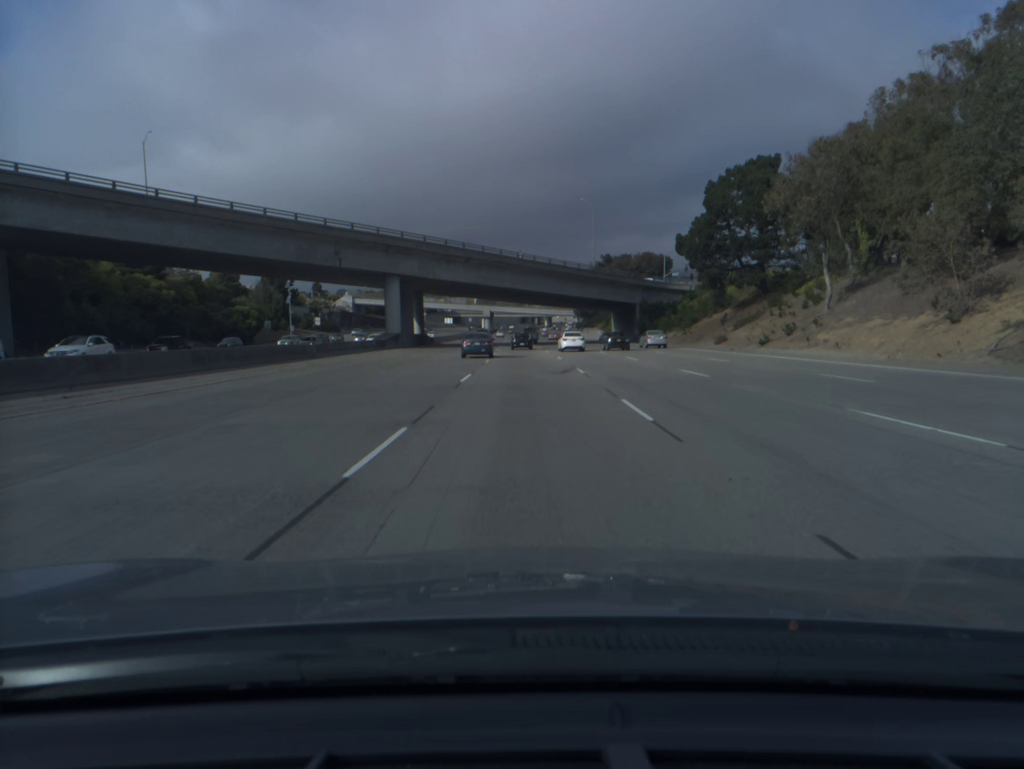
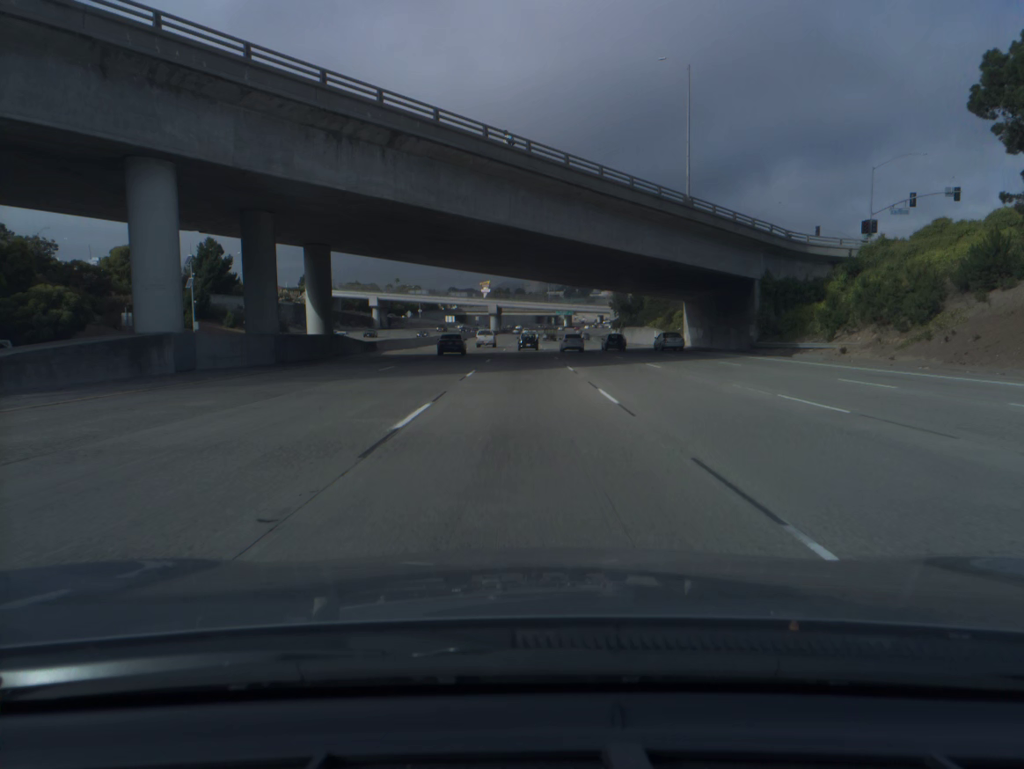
(-0.3, +53.5) m; -1°
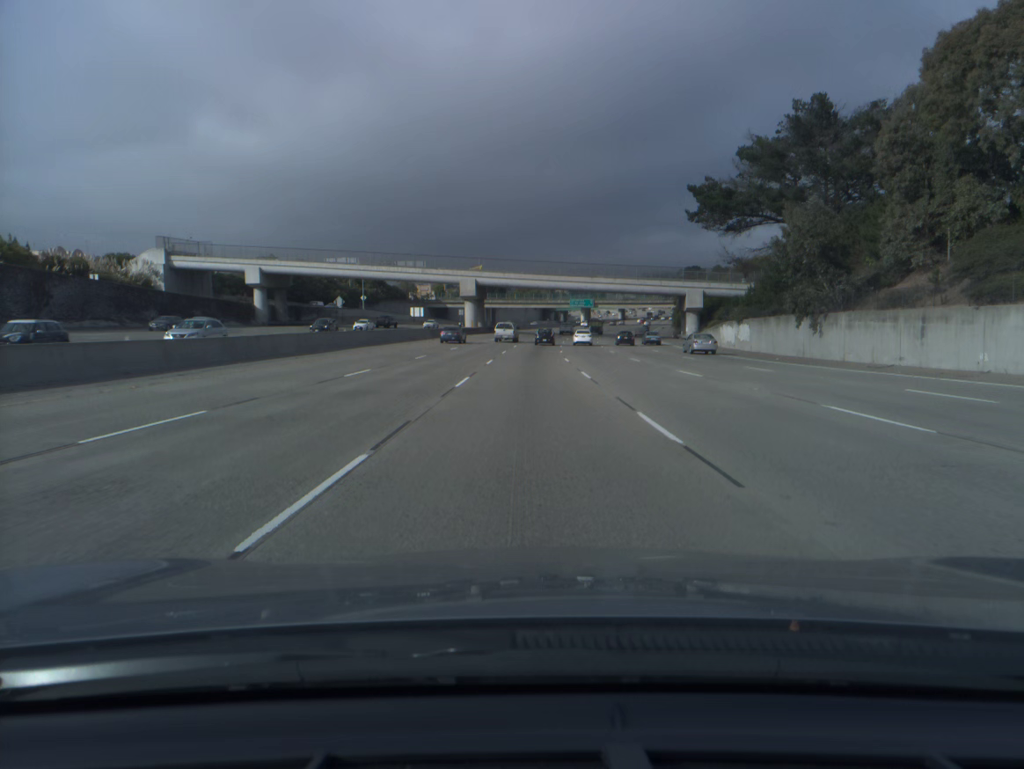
(-0.4, +91.1) m; 0°
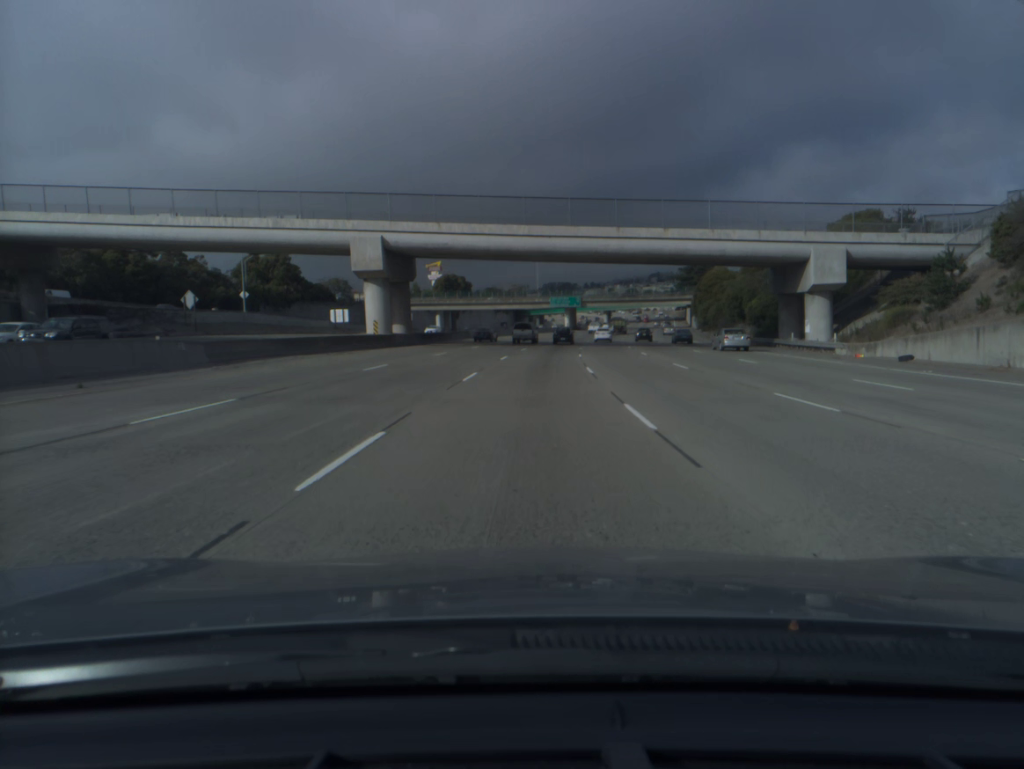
(+0.6, +55.3) m; +2°
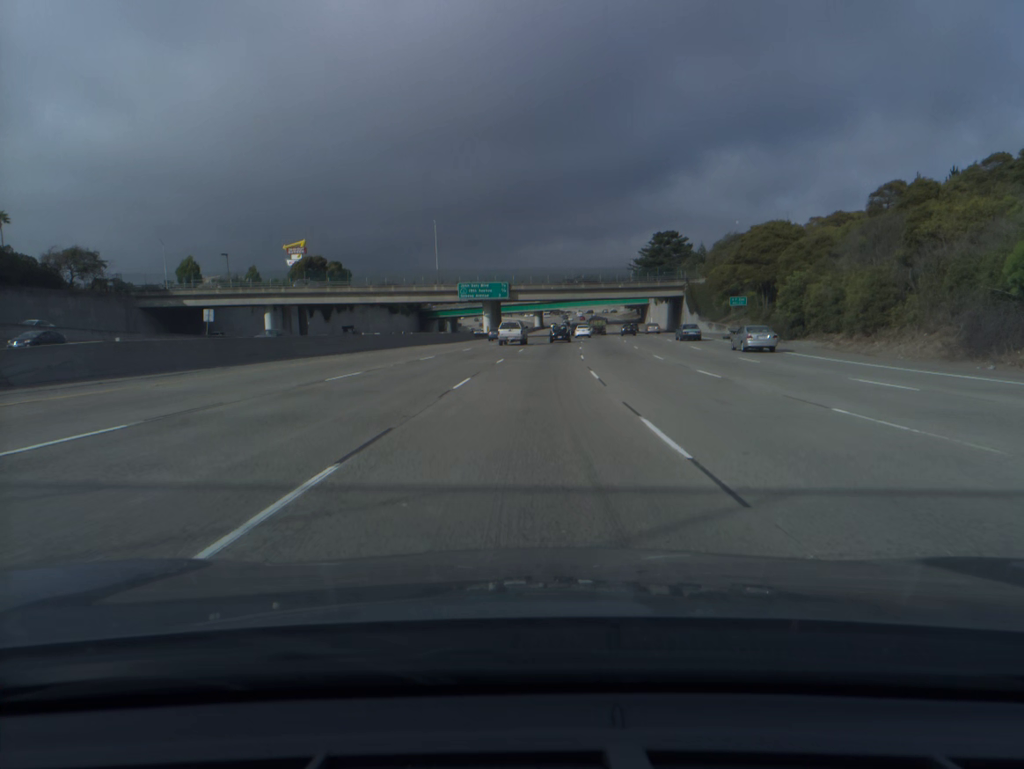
(+3.6, +73.9) m; +6°
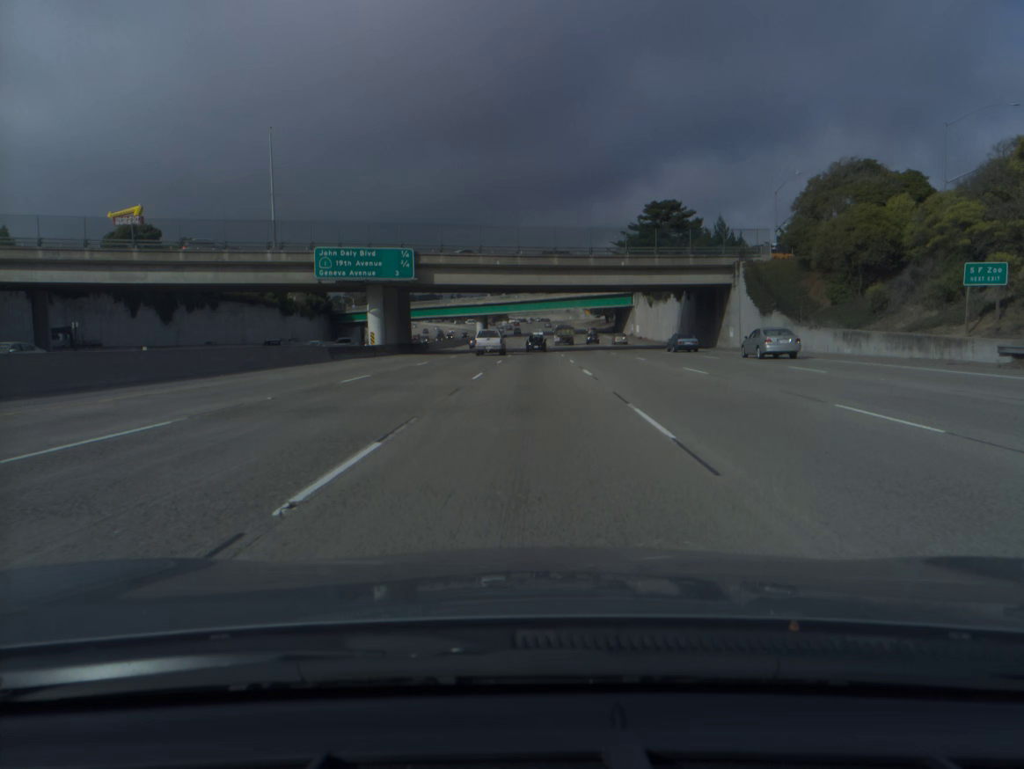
(+1.9, +55.5) m; +4°
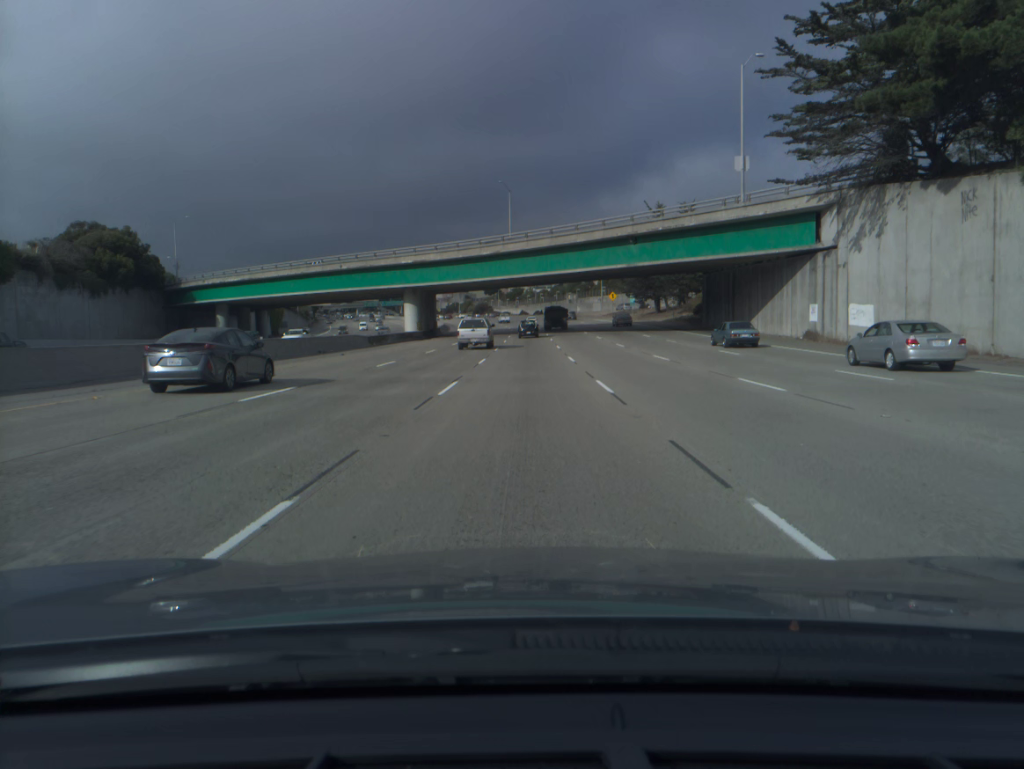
(+1.3, +92.4) m; +1°
